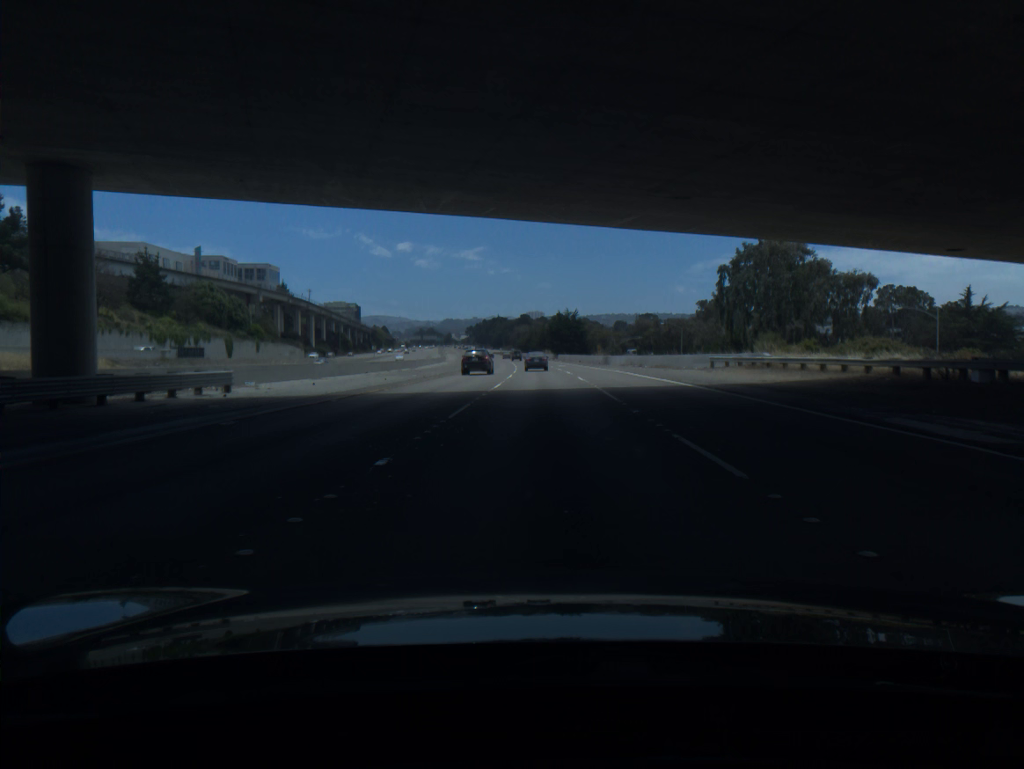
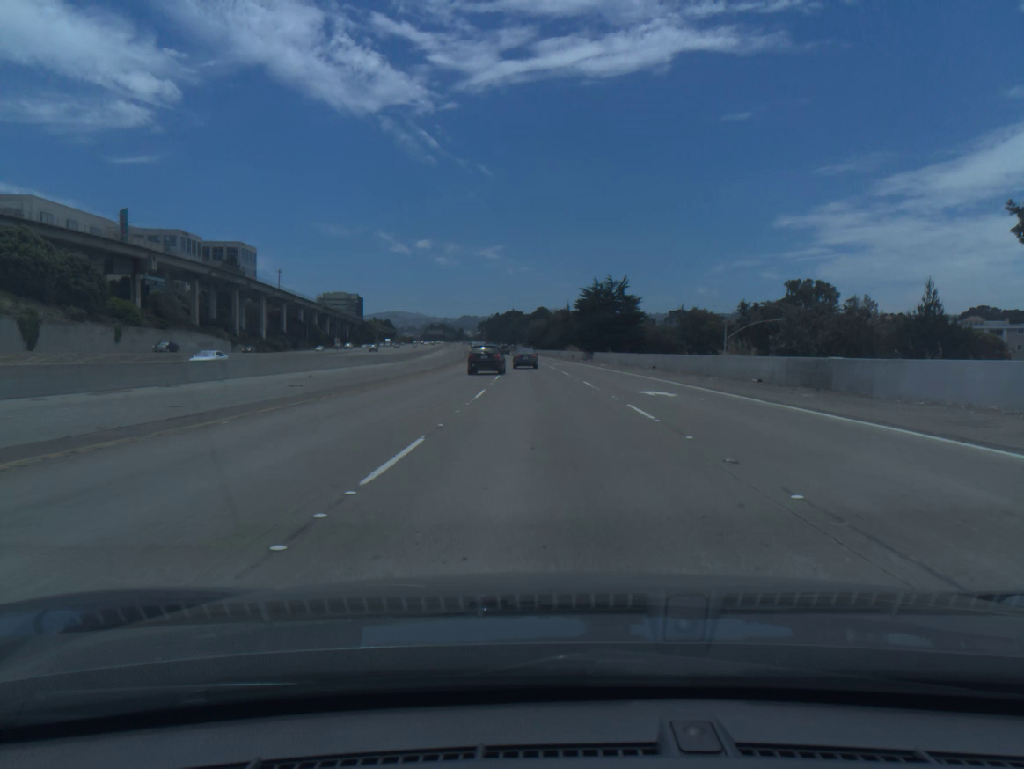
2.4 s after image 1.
(-0.6, +65.4) m; -1°
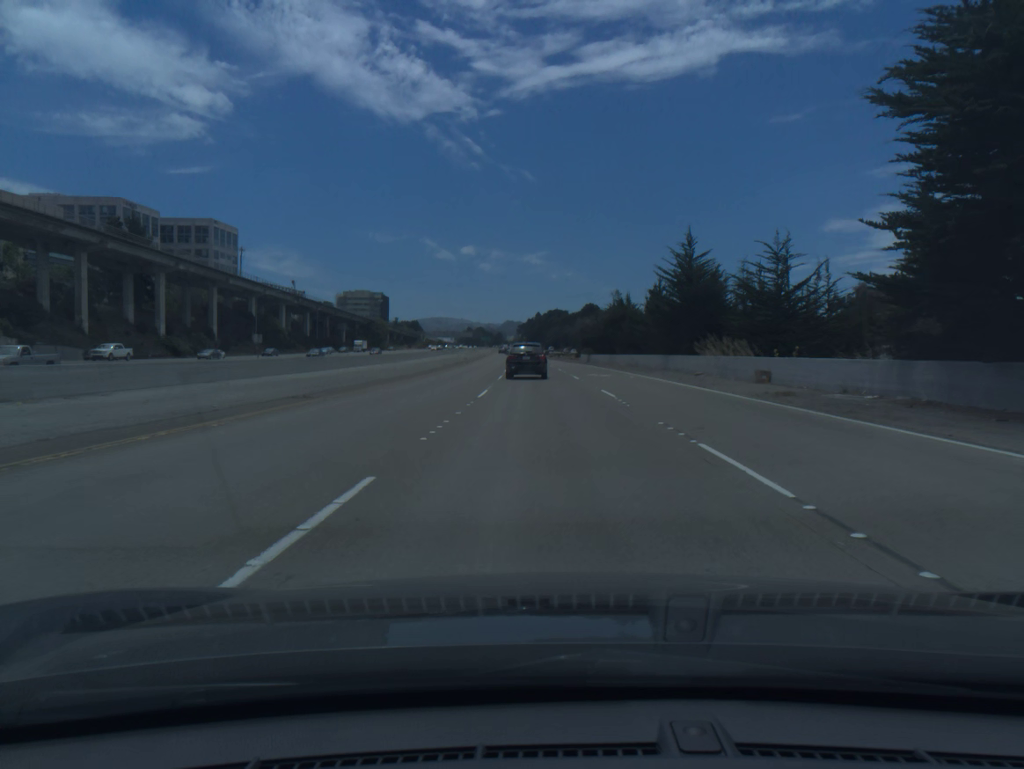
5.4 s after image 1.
(-2.2, +80.0) m; -3°
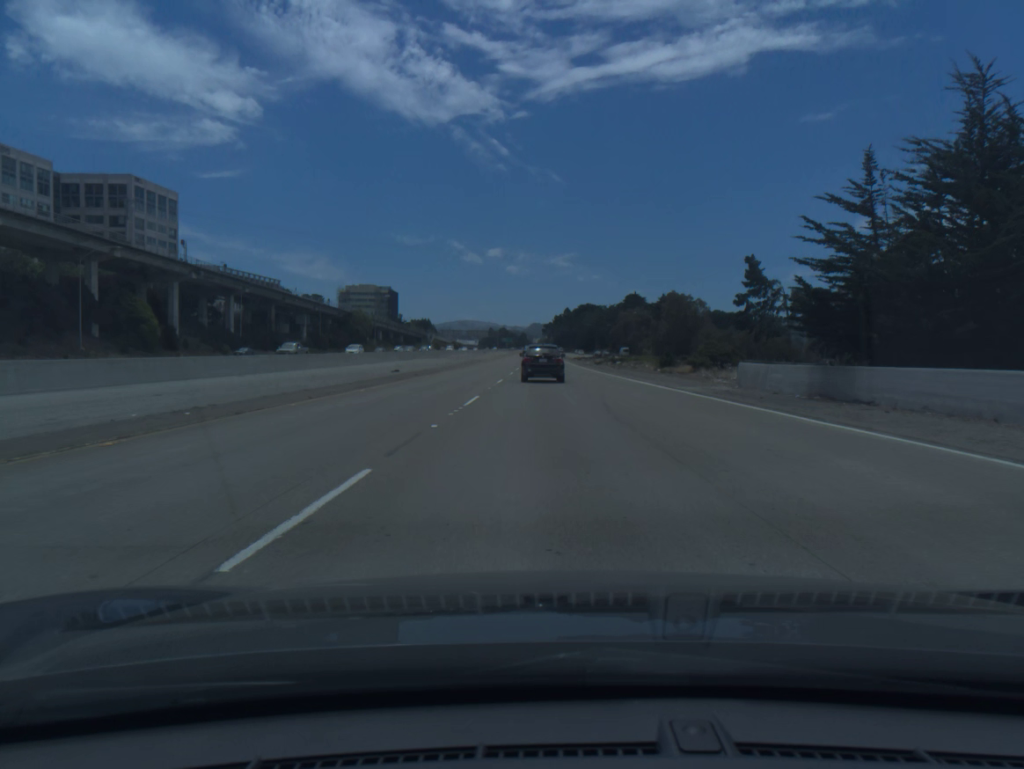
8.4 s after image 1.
(-1.6, +75.3) m; -2°
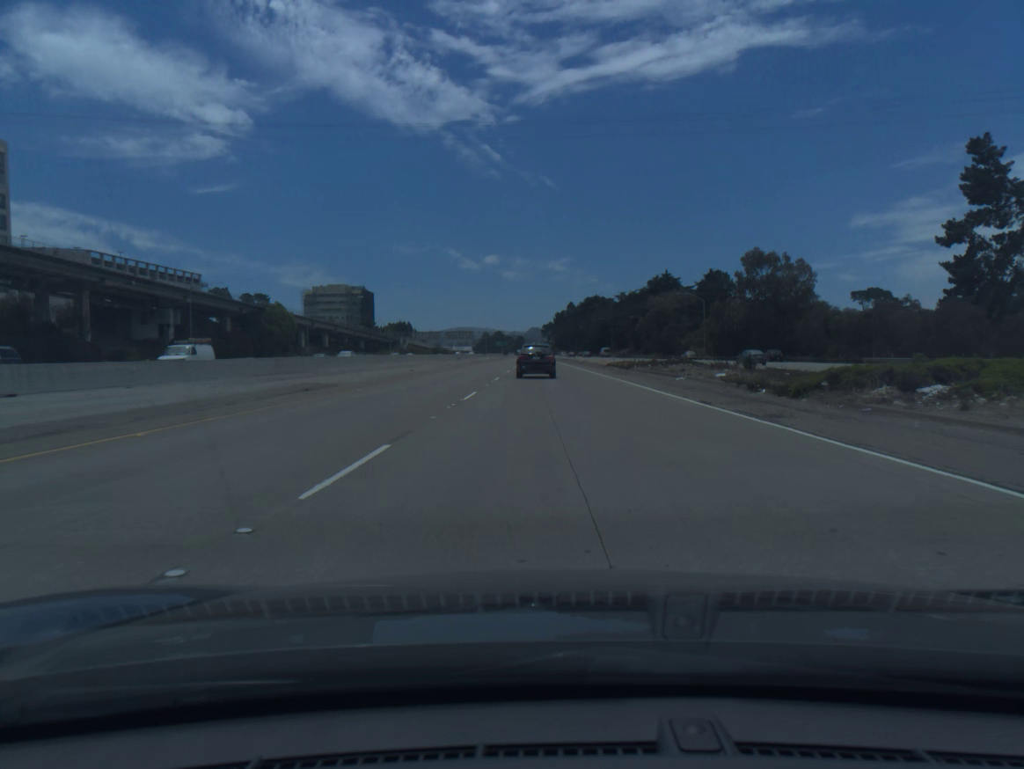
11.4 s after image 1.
(0.0, +72.1) m; 0°
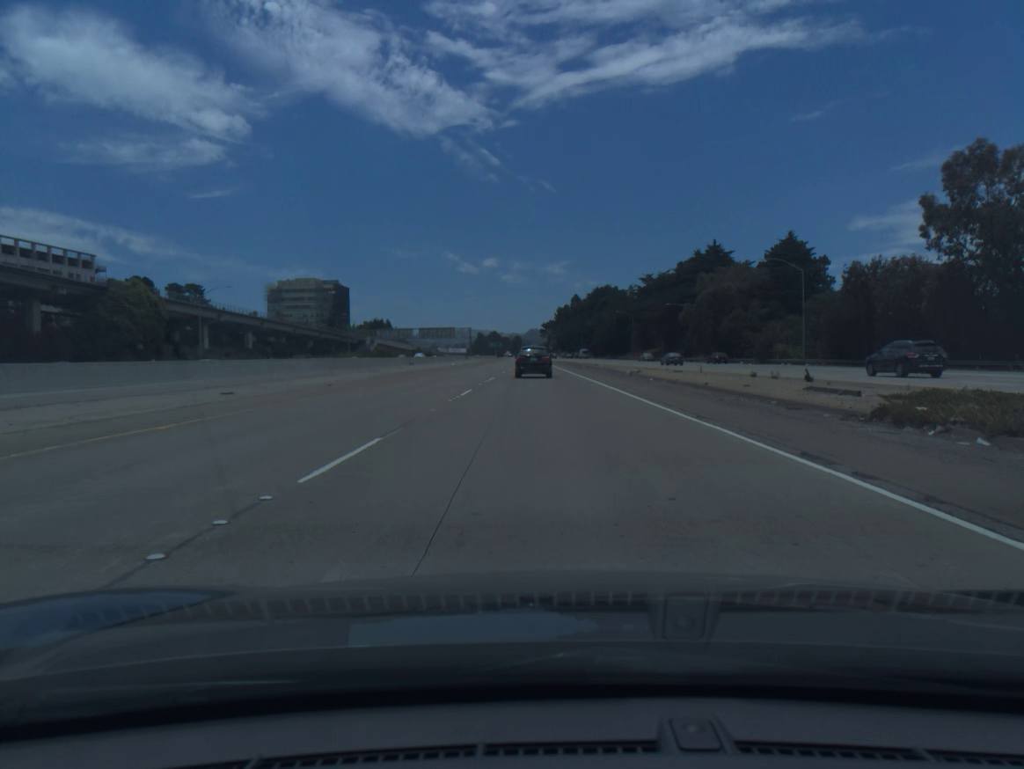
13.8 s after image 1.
(0.0, +56.7) m; 0°
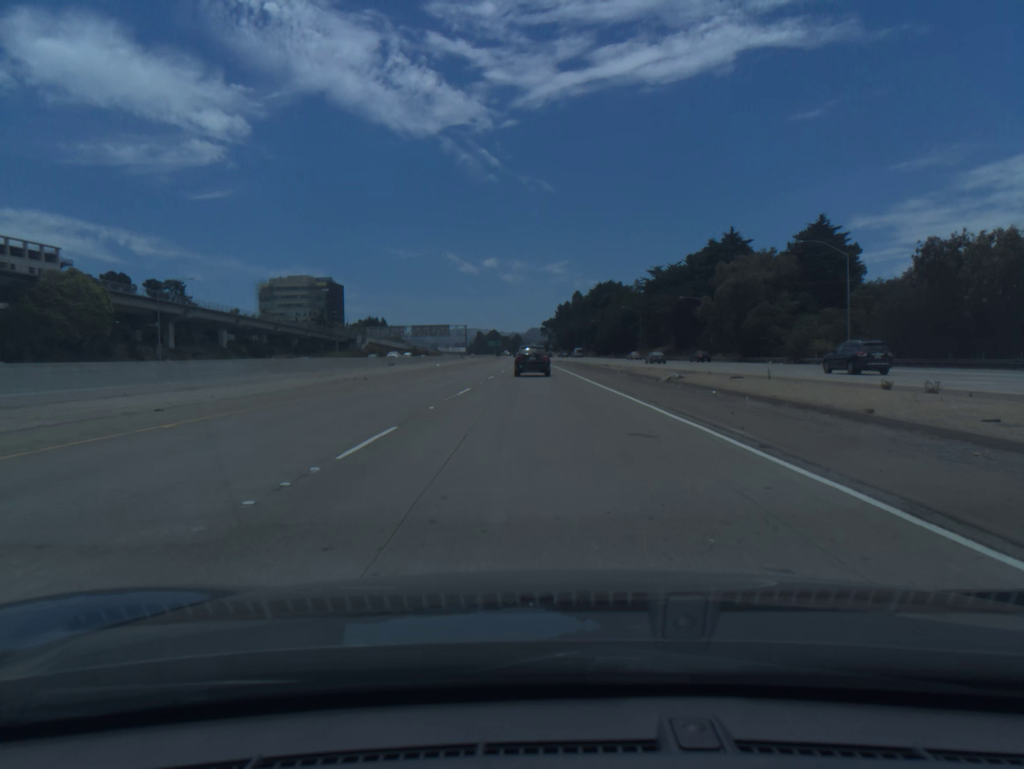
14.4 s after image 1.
(0.0, +14.0) m; 0°
